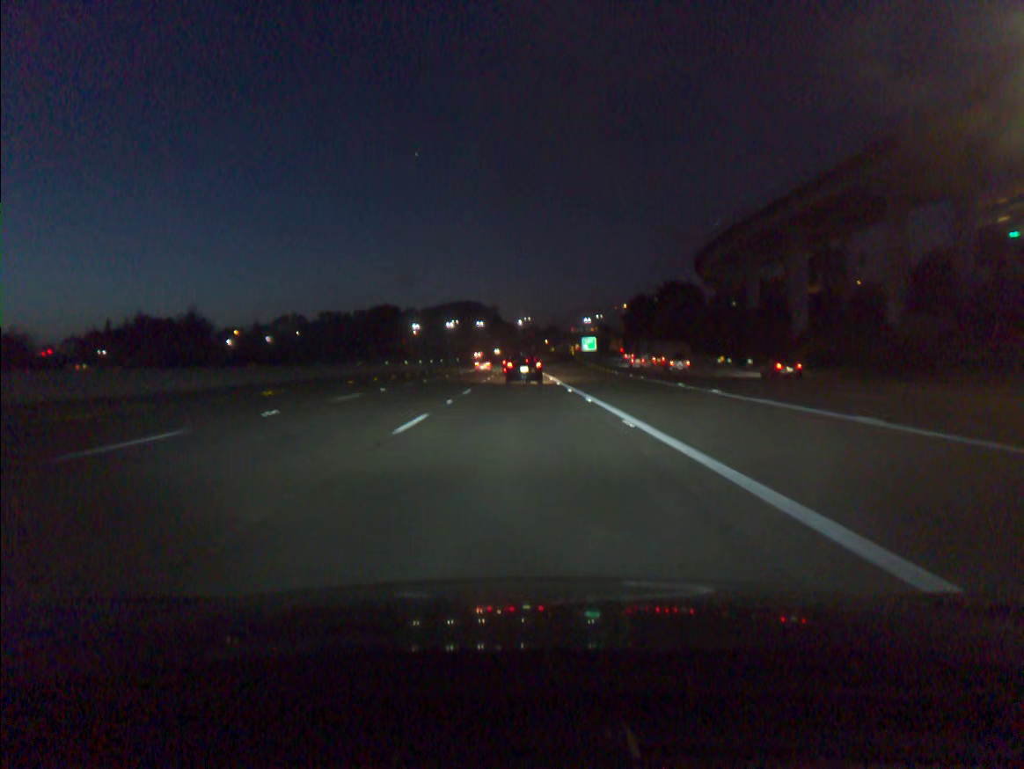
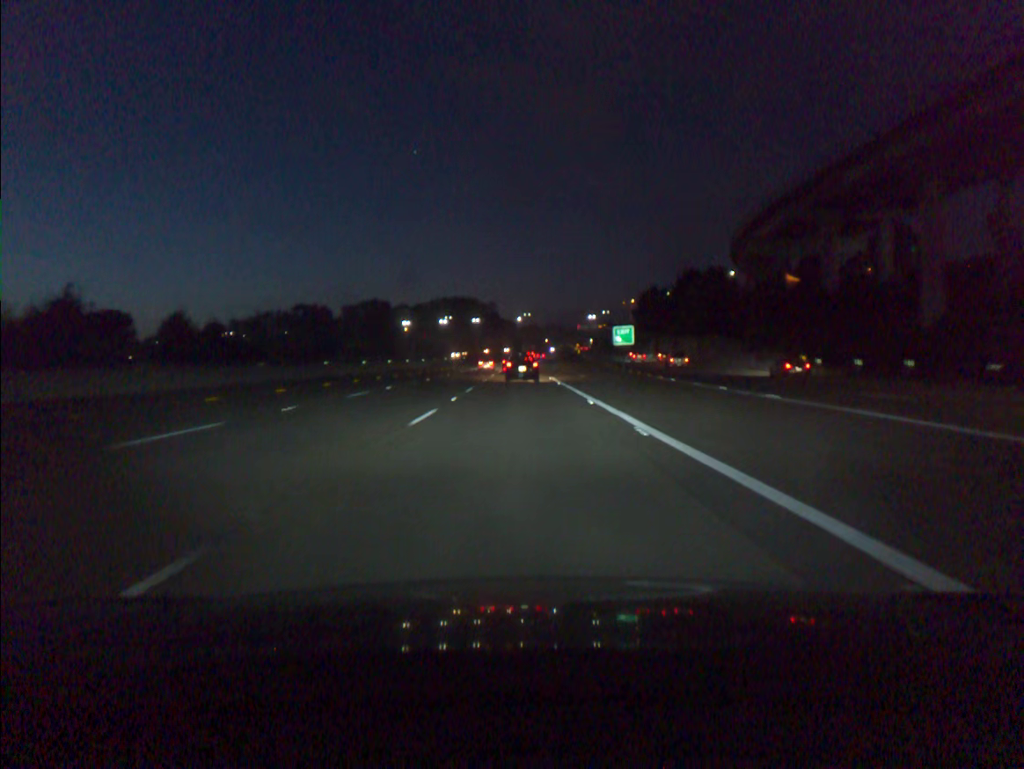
(0.0, +27.6) m; 0°
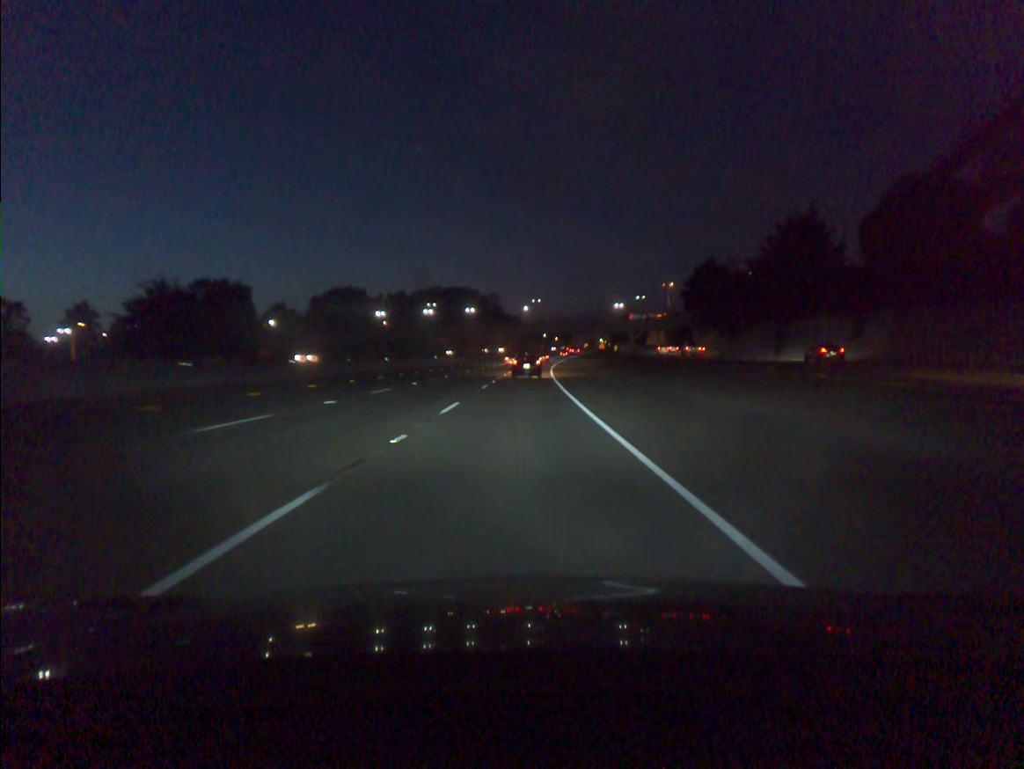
(-0.1, +69.8) m; -1°
